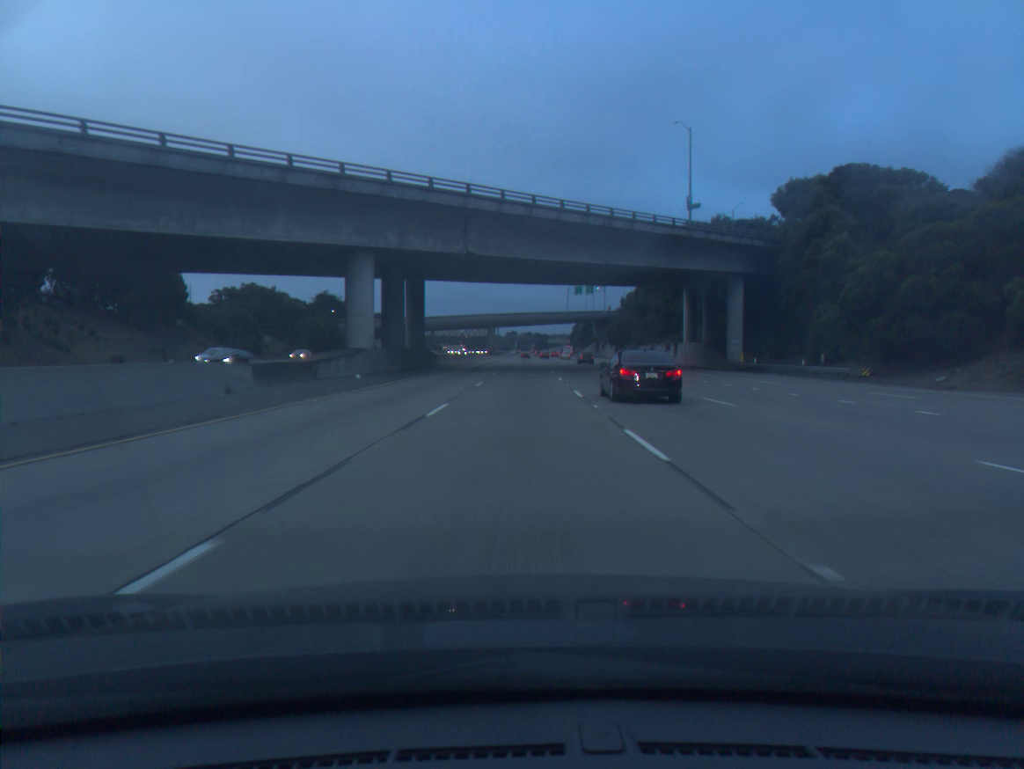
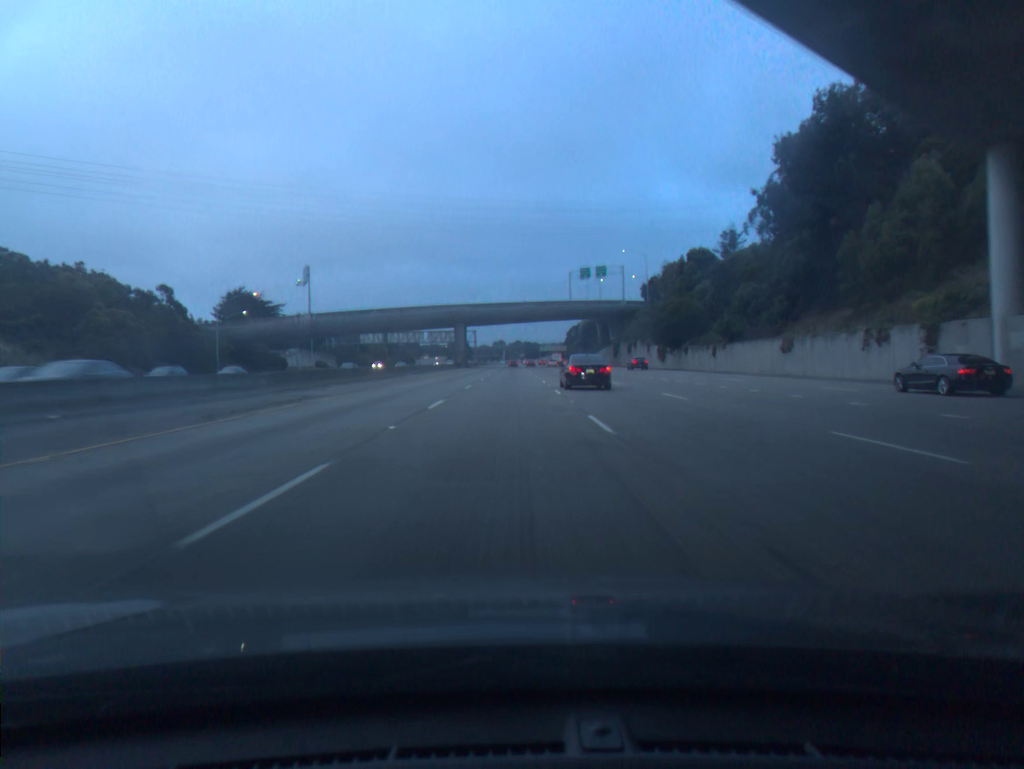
(+0.9, +69.6) m; +1°
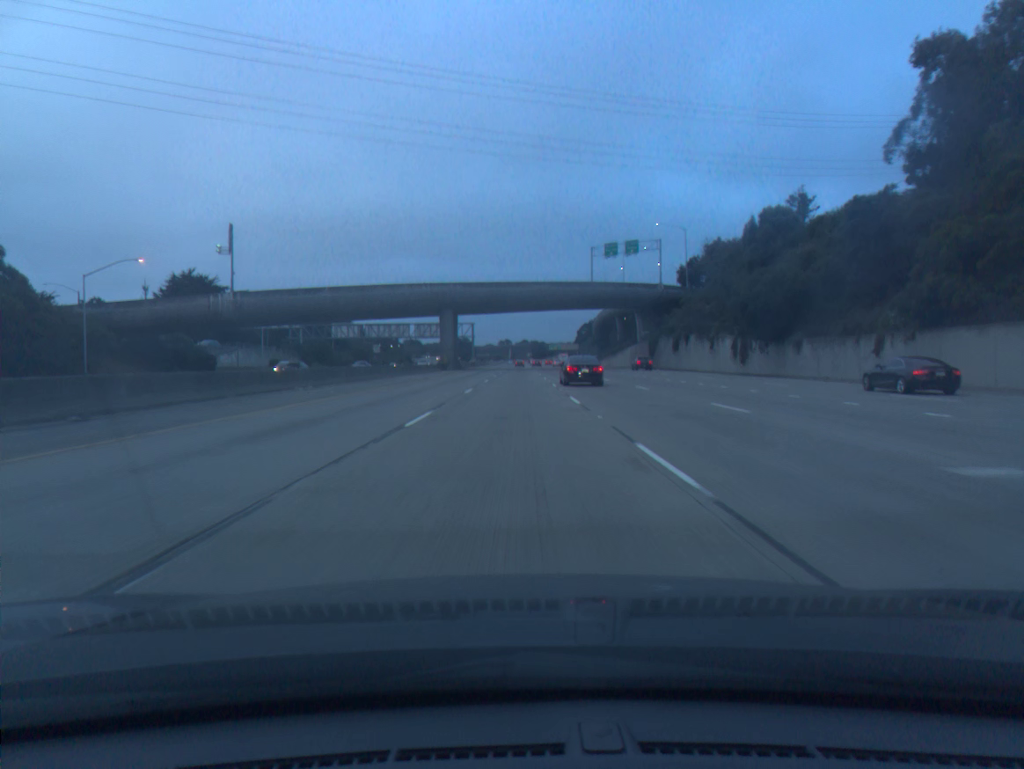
(-0.2, +34.7) m; -1°
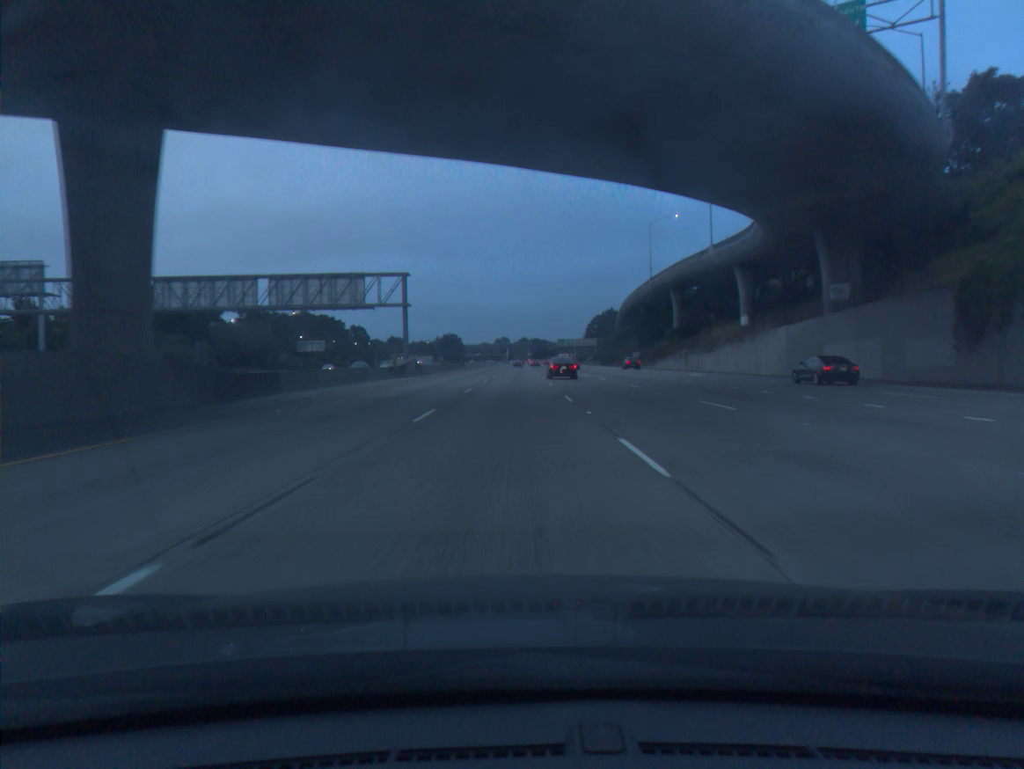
(+0.5, +86.9) m; 0°
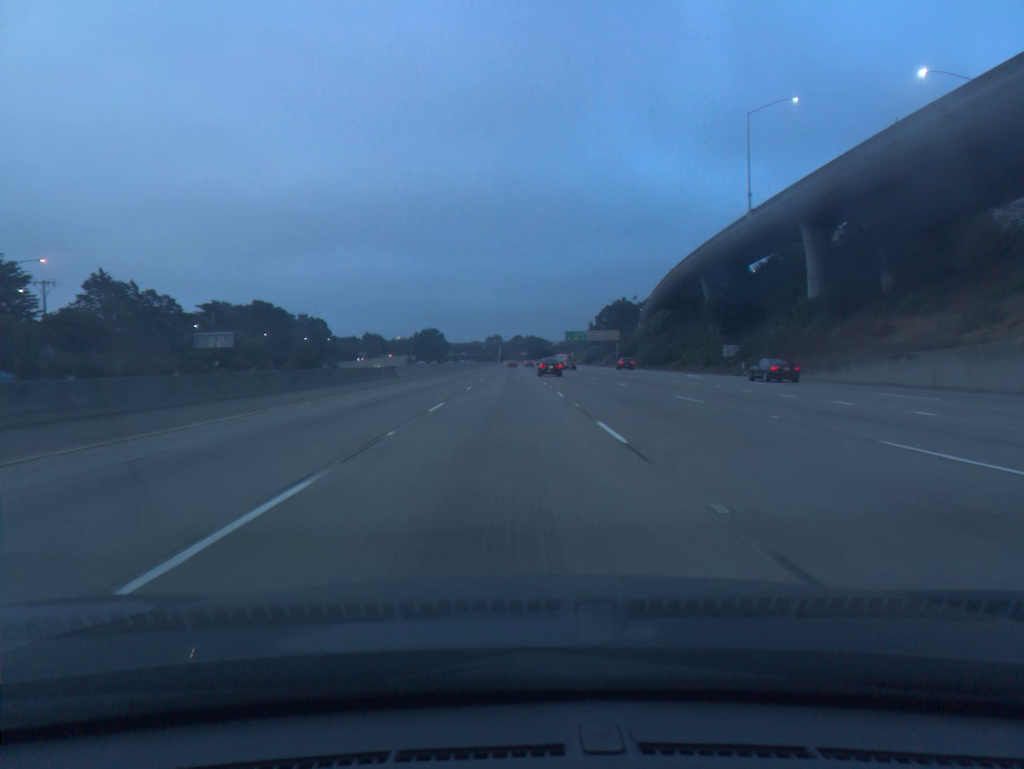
(+0.1, +69.8) m; 0°
